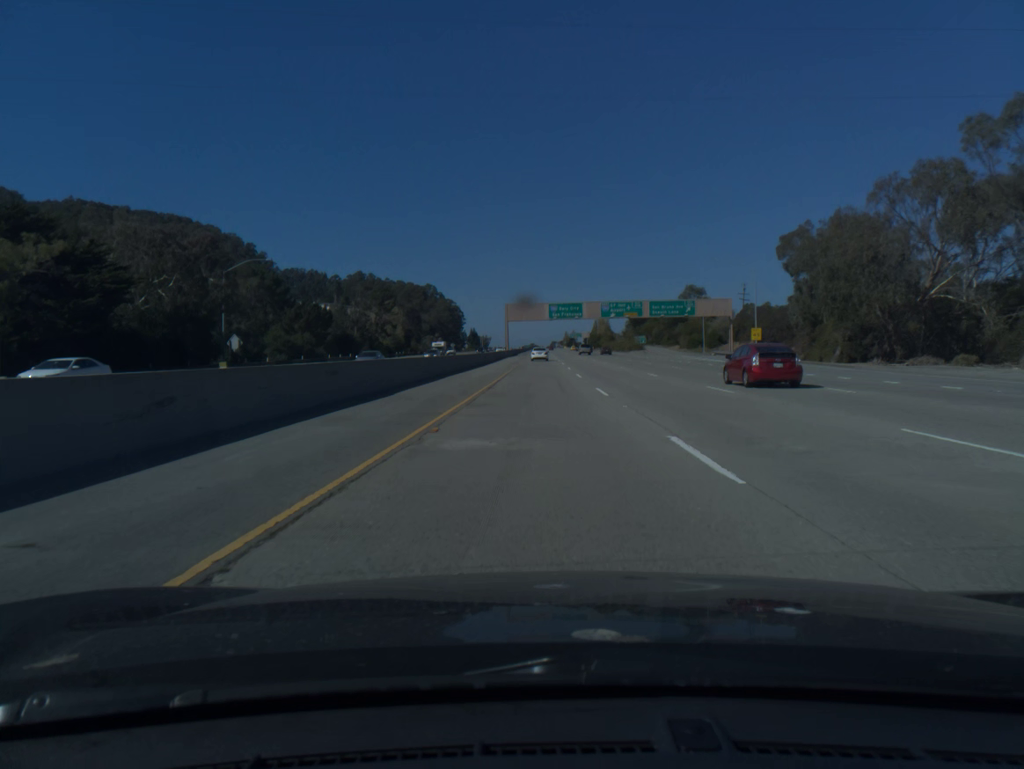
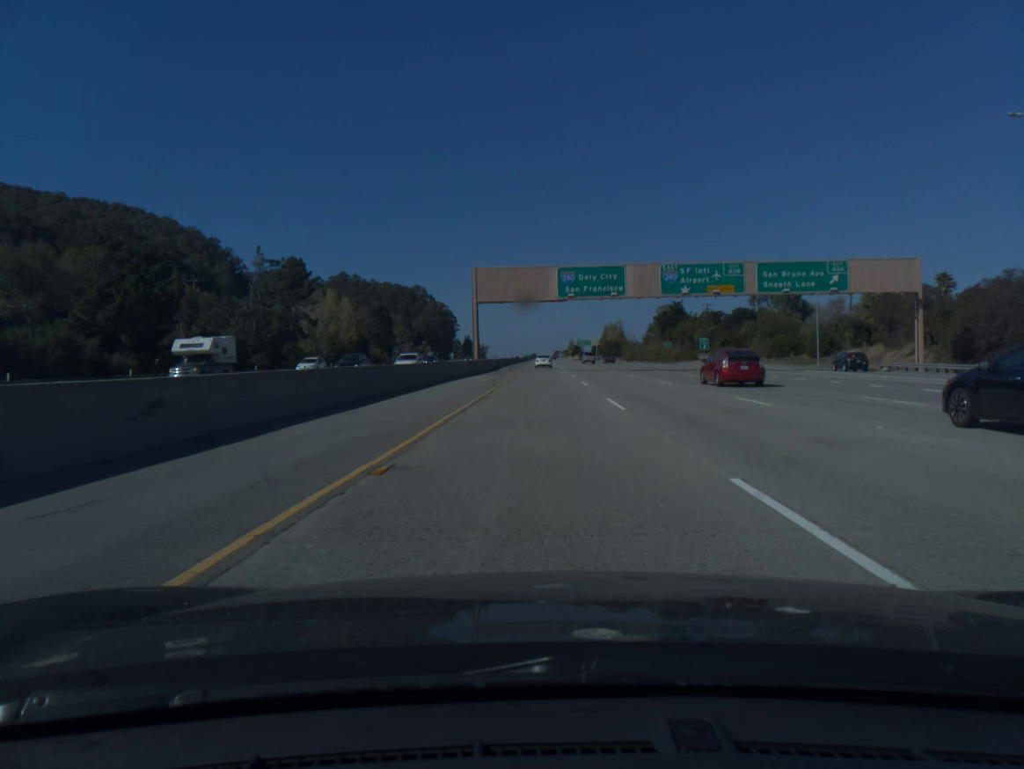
(+0.1, +62.2) m; 0°
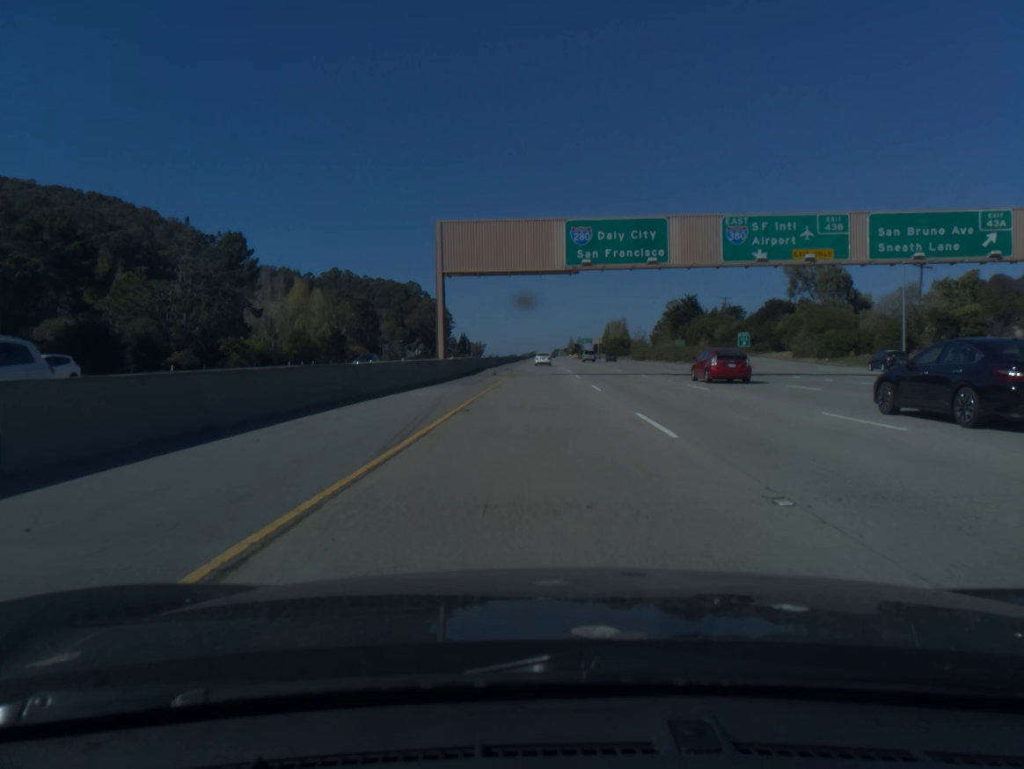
(0.0, +21.9) m; 0°
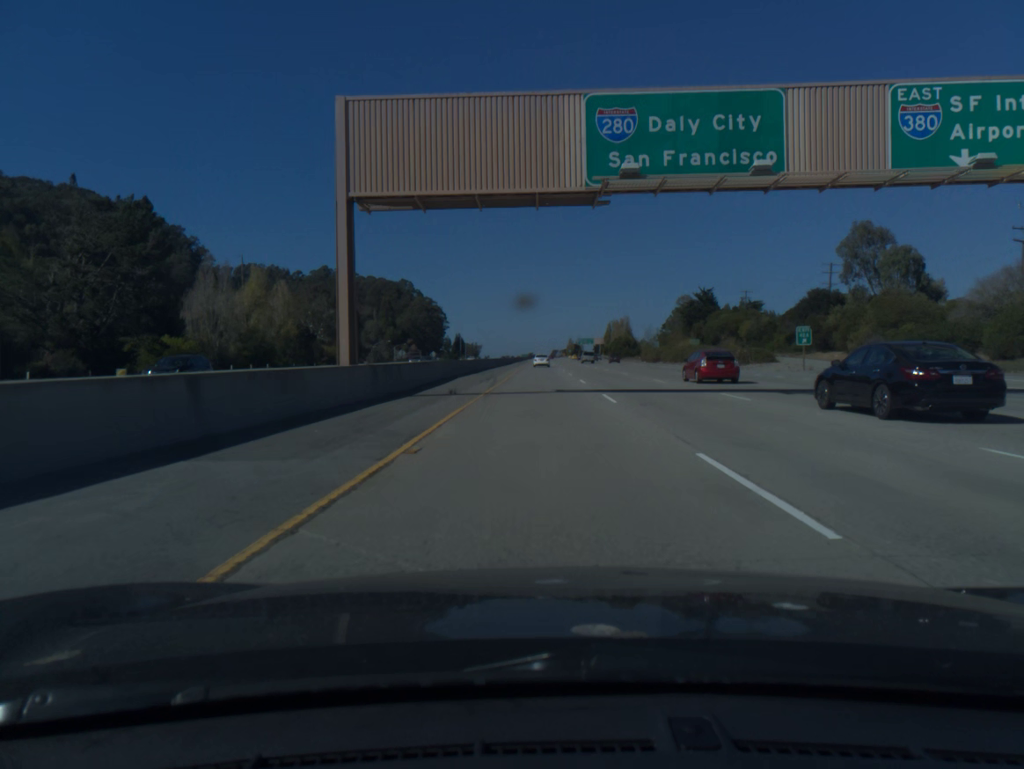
(0.0, +20.3) m; 0°
